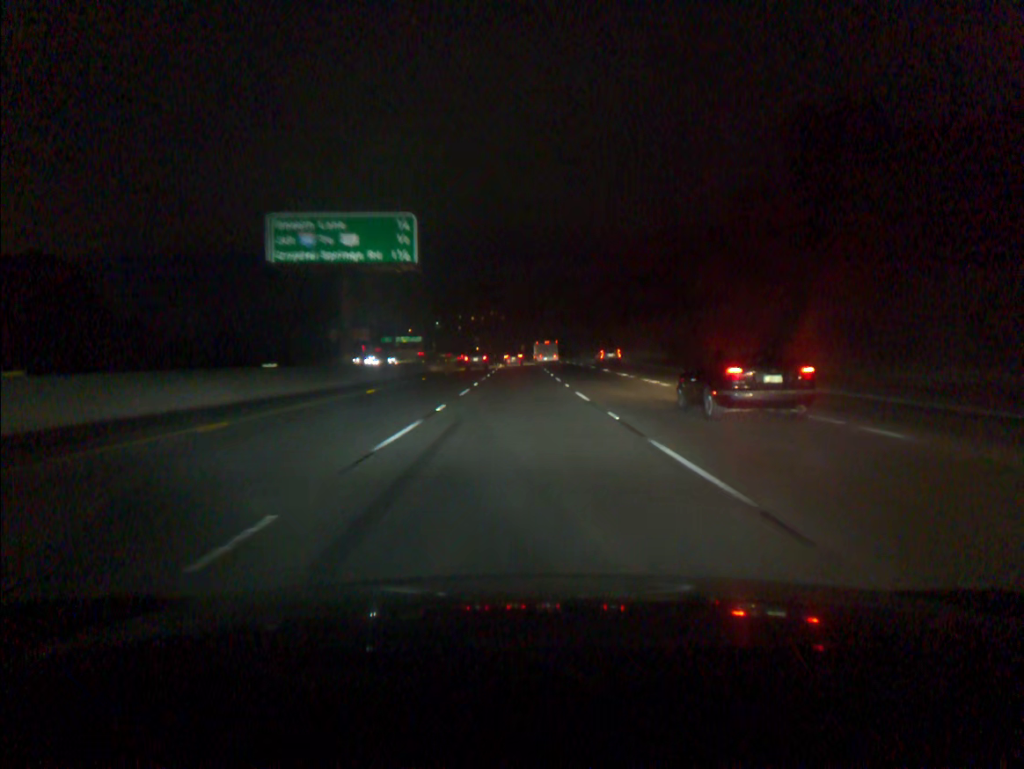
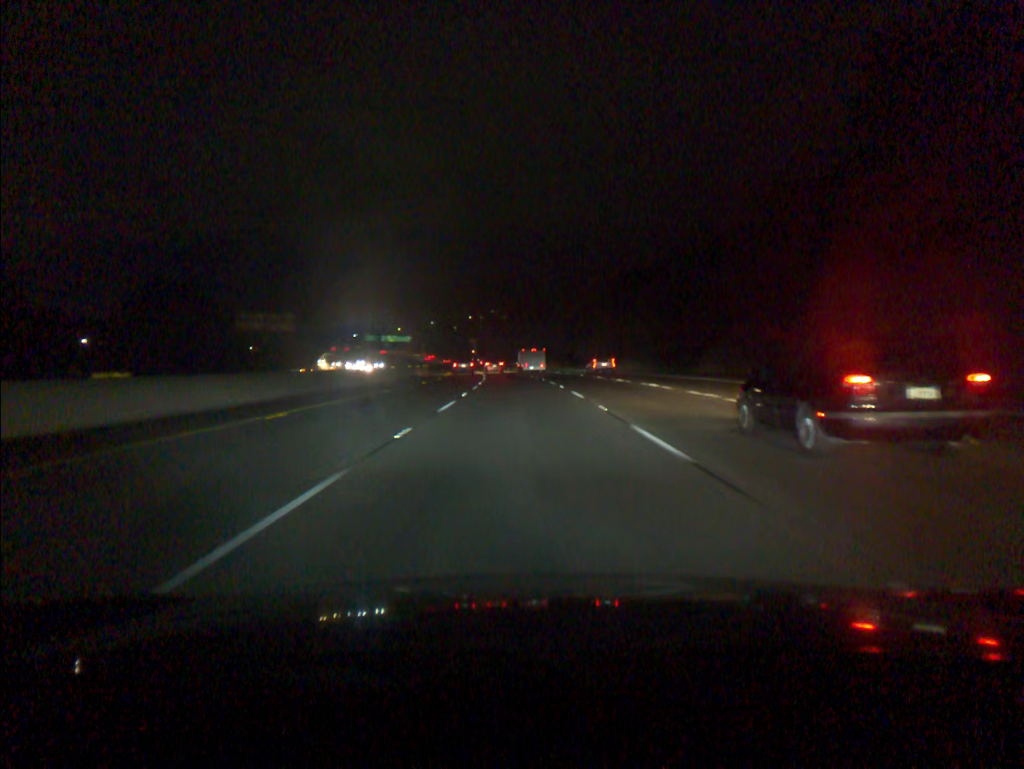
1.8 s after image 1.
(-0.1, +54.7) m; 0°
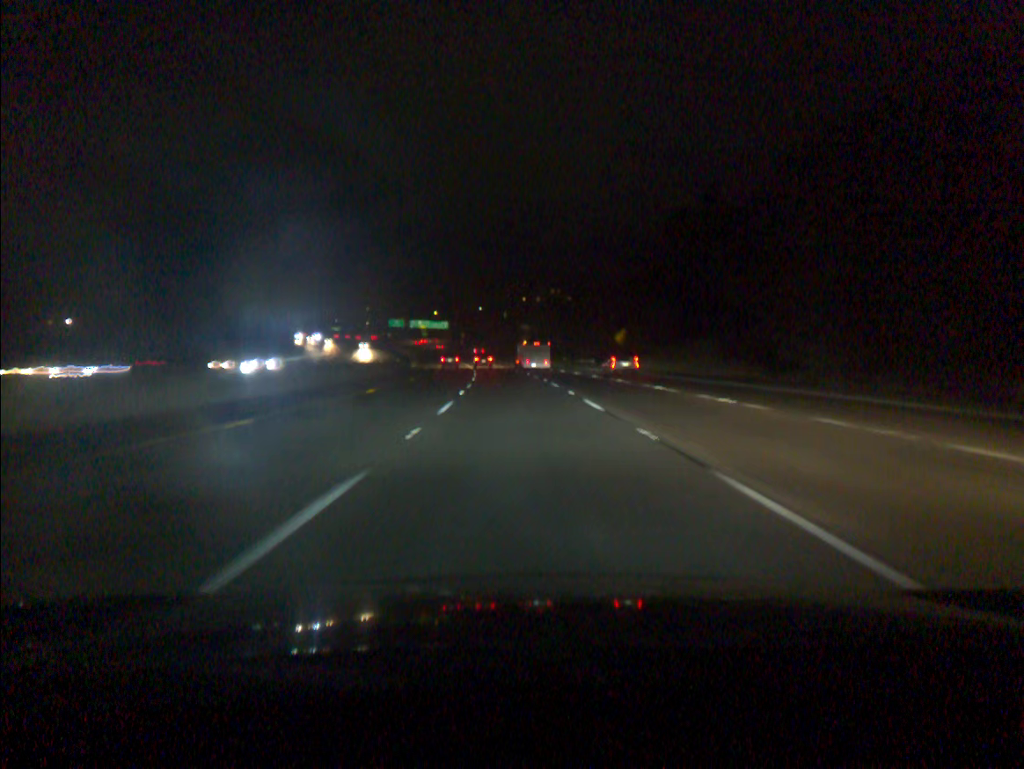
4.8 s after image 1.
(-2.8, +90.8) m; -4°
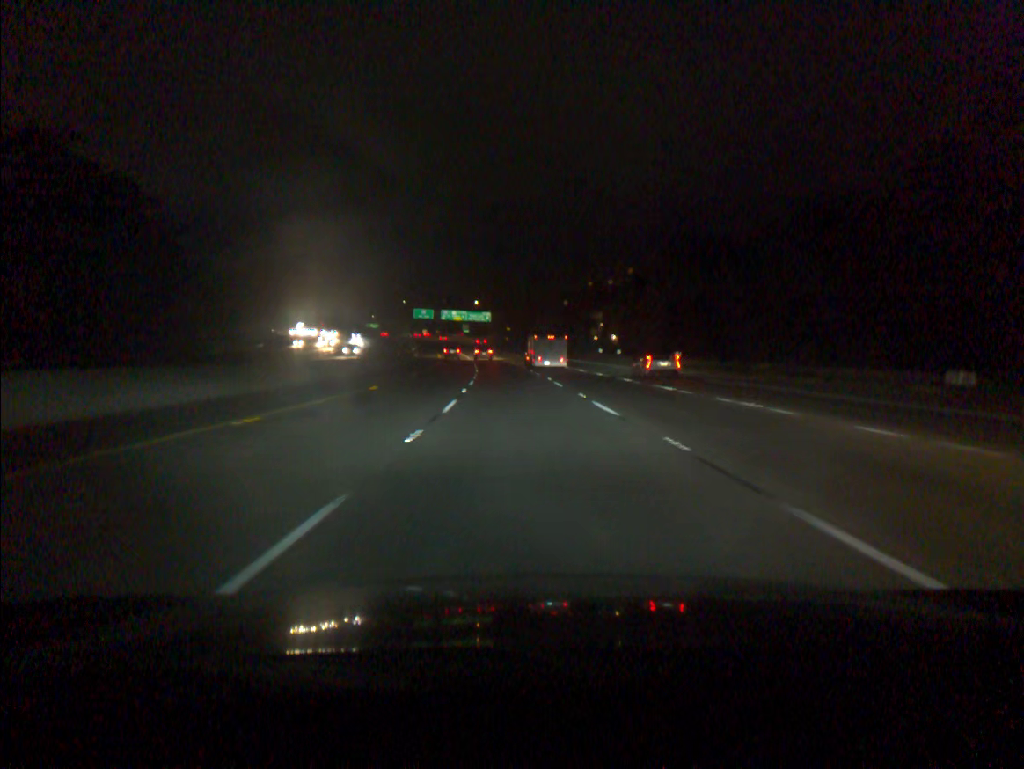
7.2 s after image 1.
(-2.6, +73.2) m; -4°
